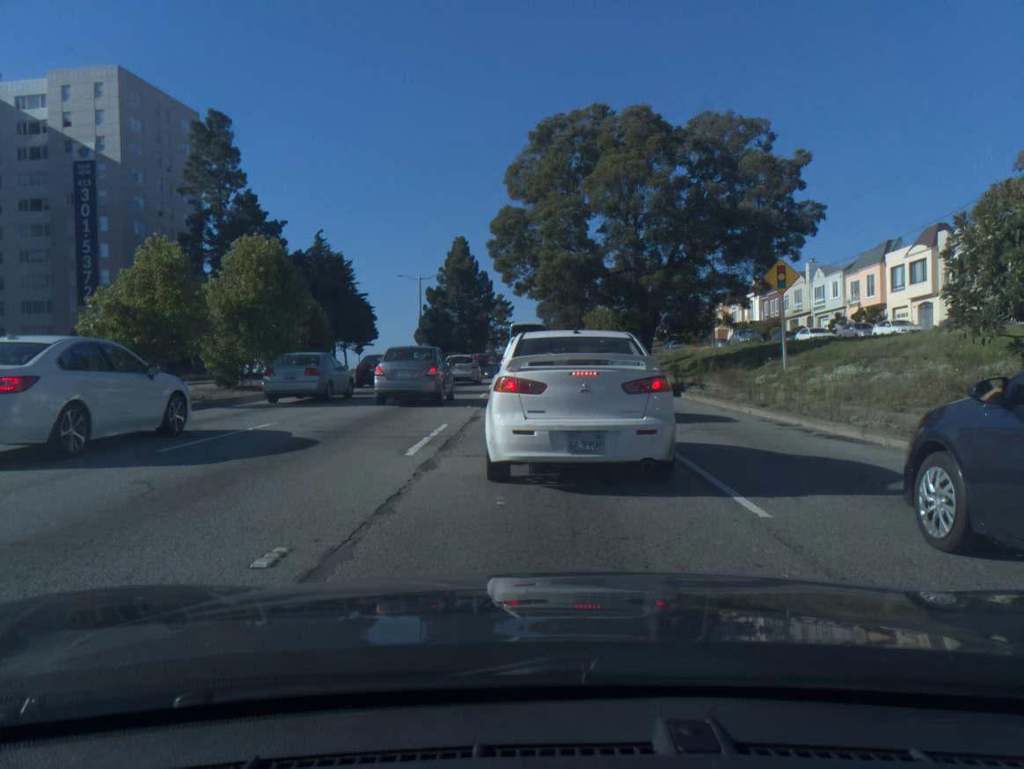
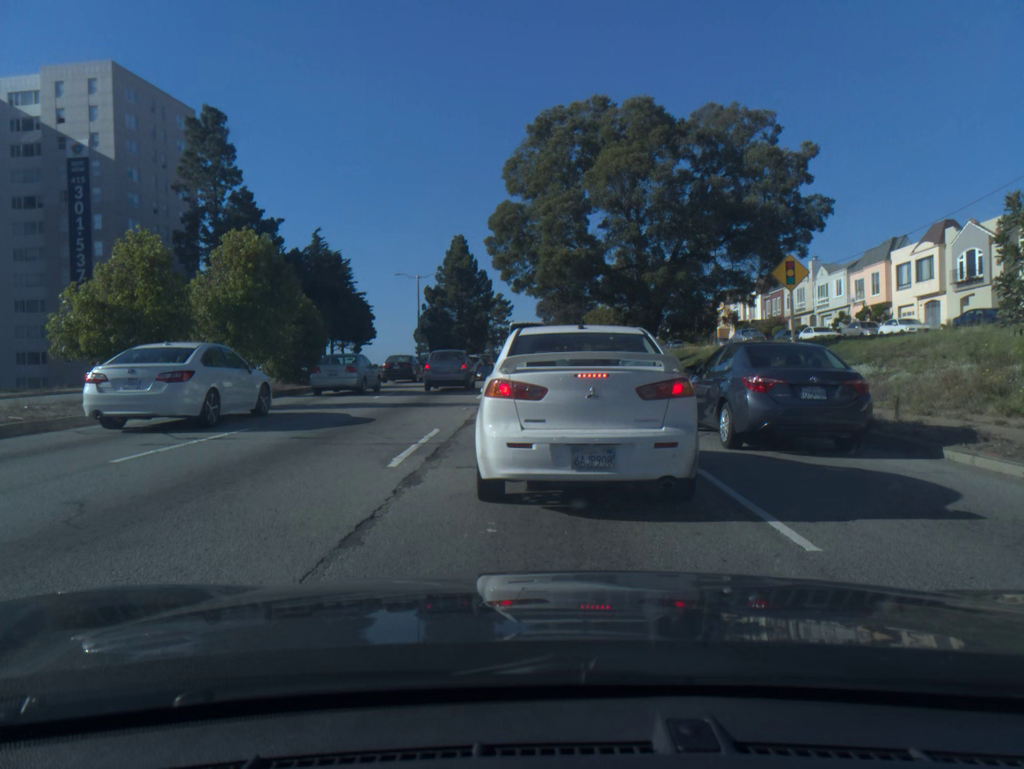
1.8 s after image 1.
(0.0, +1.1) m; 0°
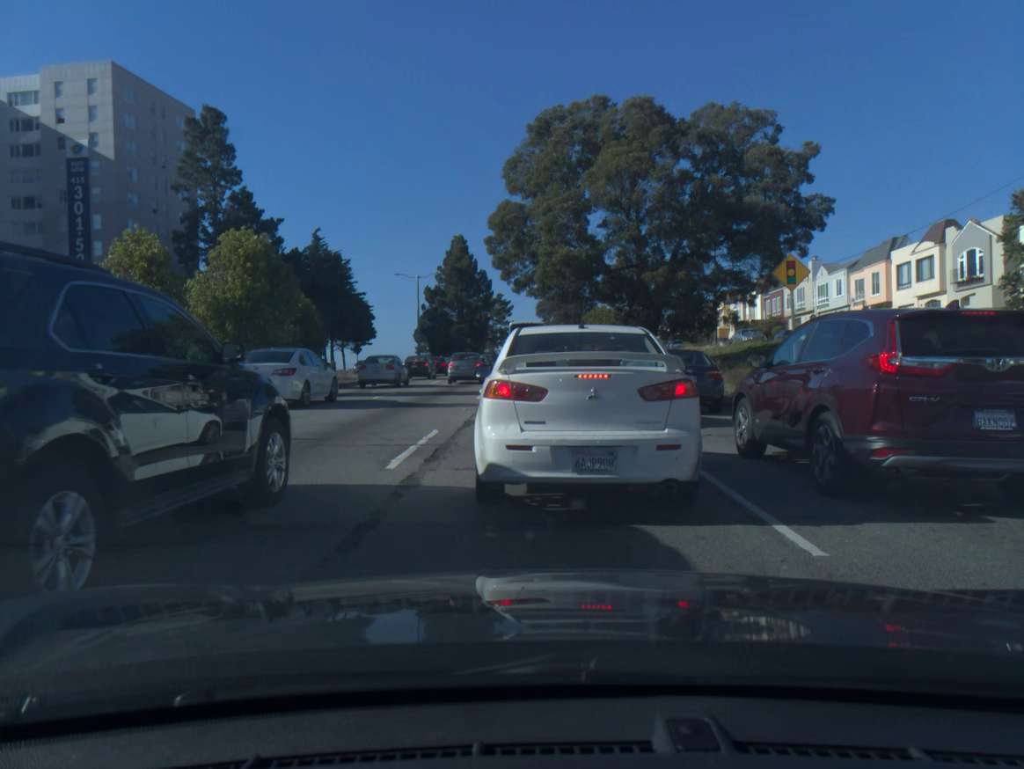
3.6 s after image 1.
(0.0, +0.1) m; 0°
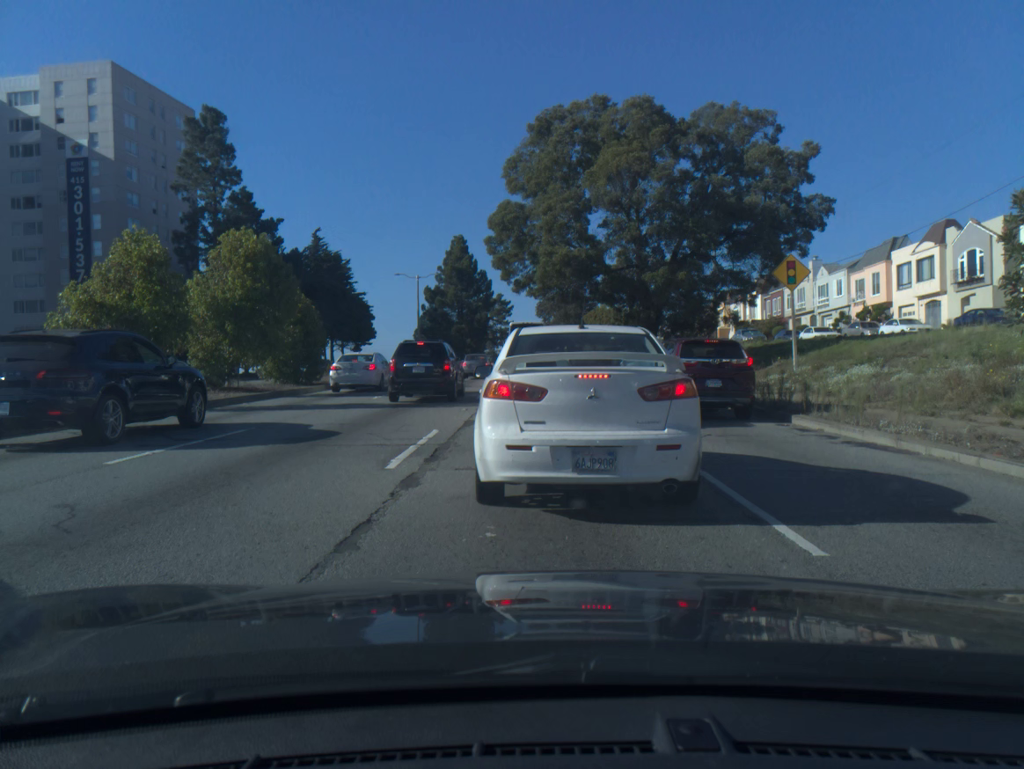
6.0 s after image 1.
(0.0, -0.1) m; 0°
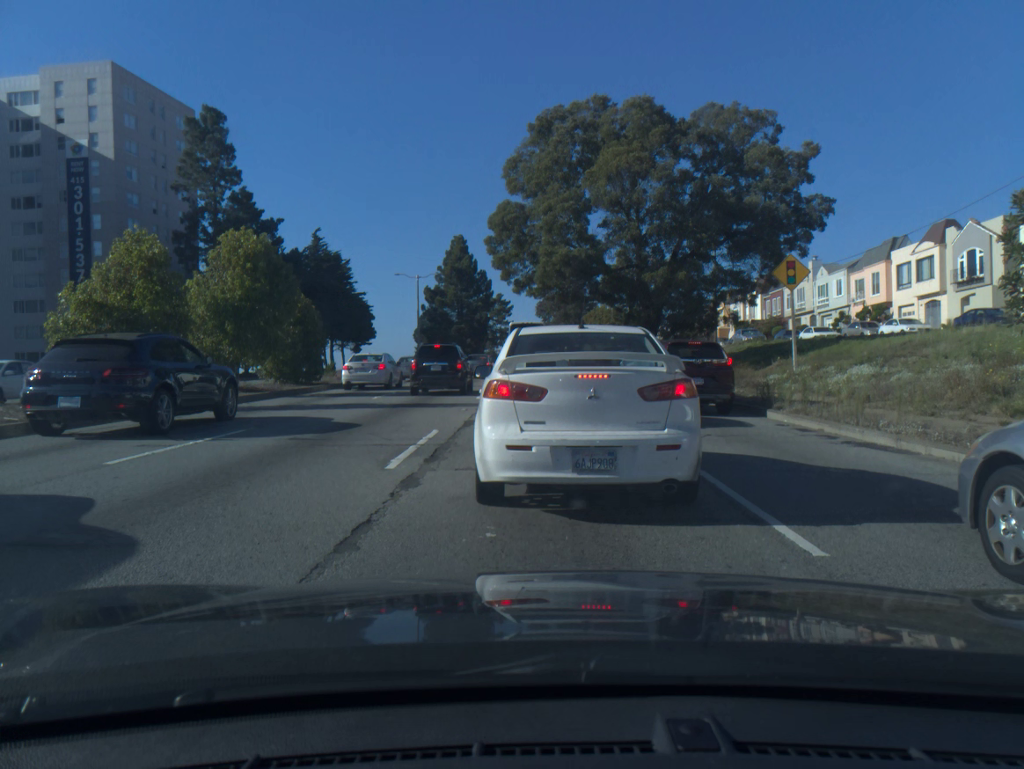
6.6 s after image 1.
(0.0, 0.0) m; 0°
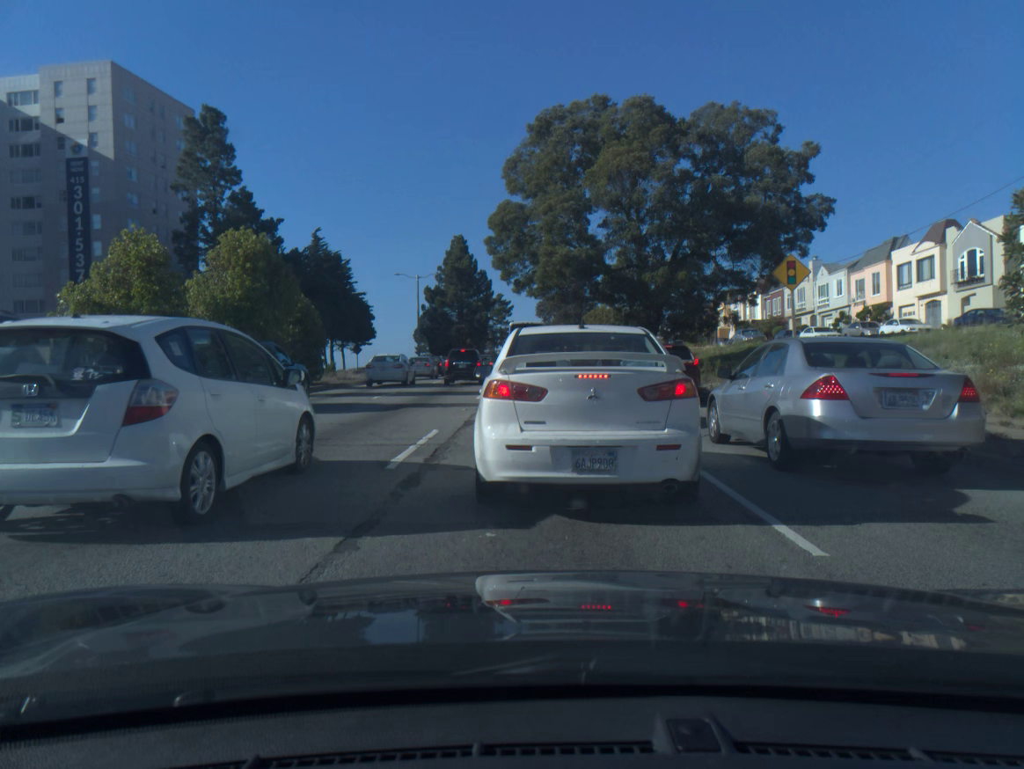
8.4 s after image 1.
(0.0, 0.0) m; 0°
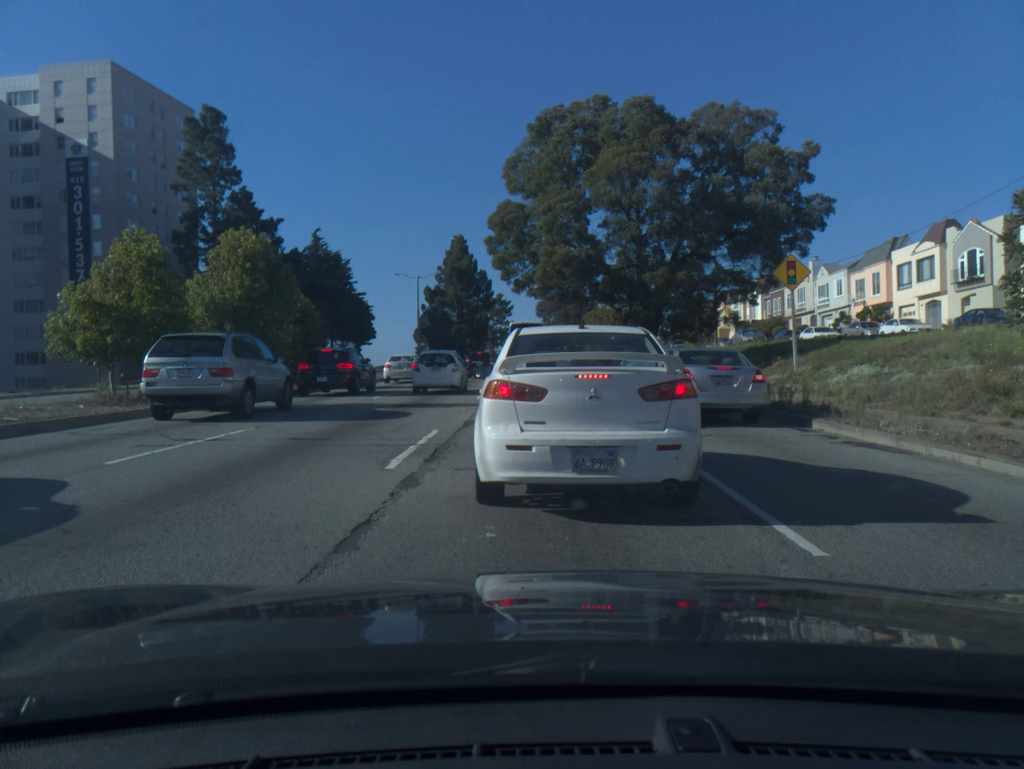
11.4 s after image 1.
(0.0, 0.0) m; 0°
